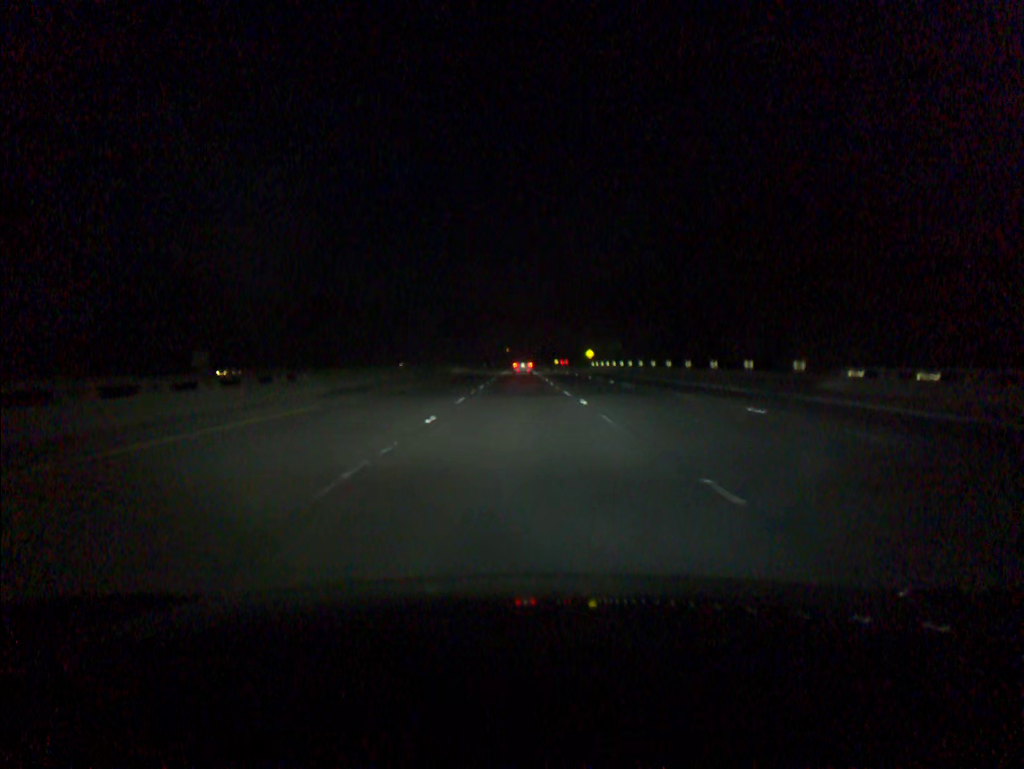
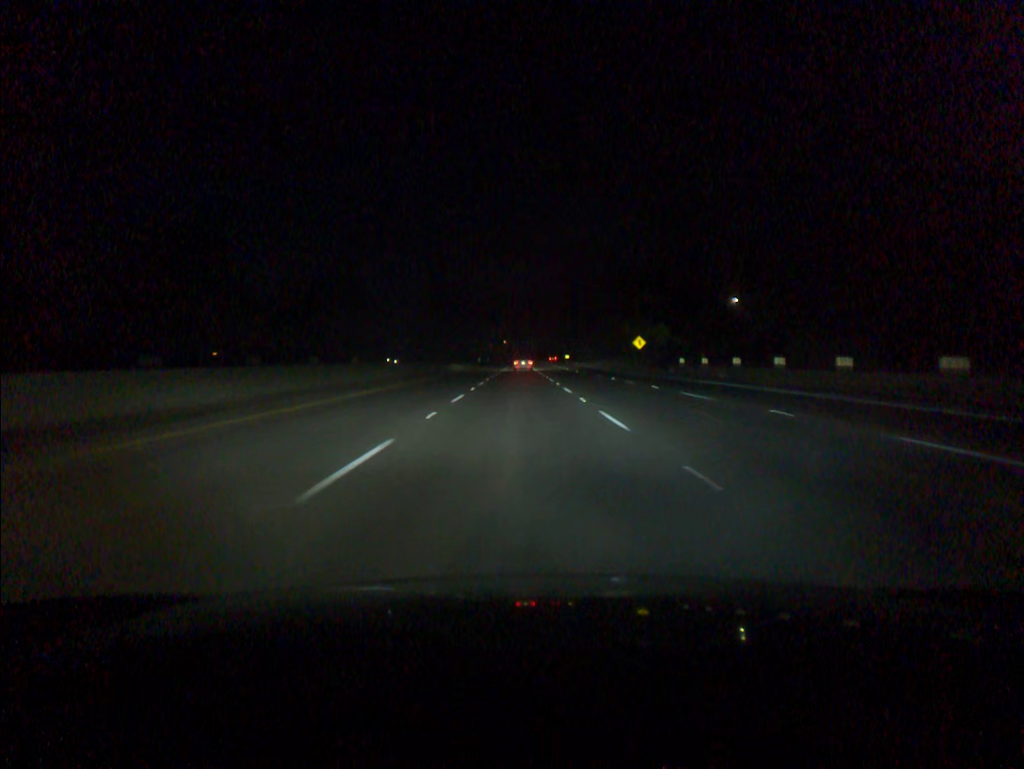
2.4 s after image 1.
(0.0, +73.2) m; 0°
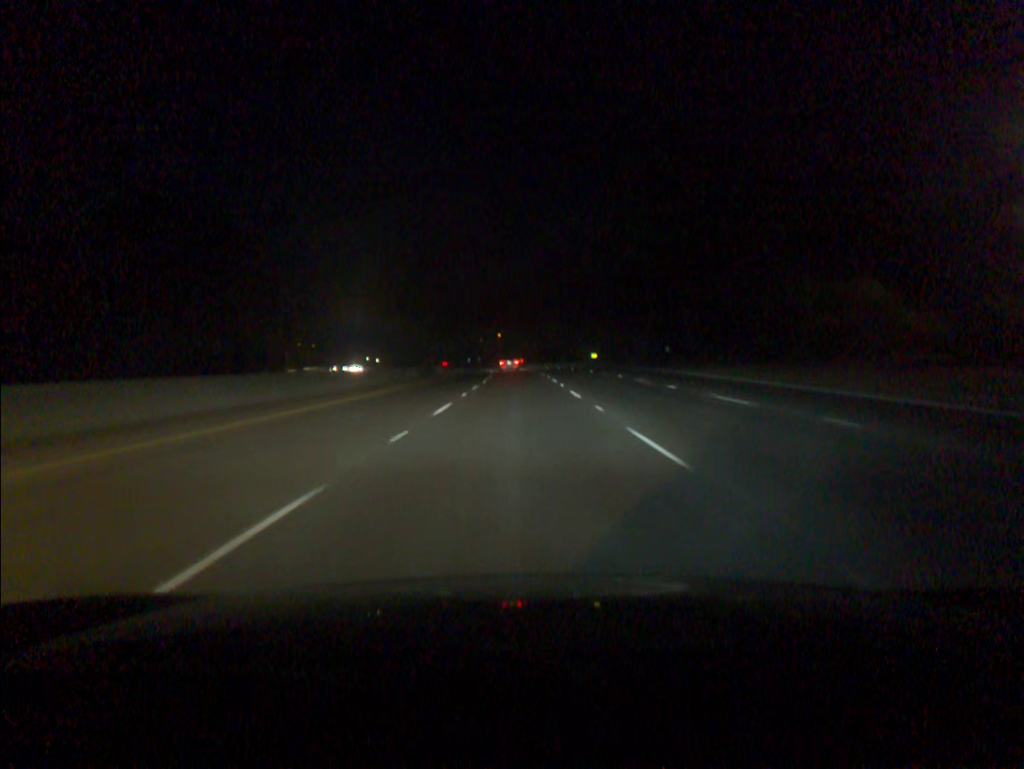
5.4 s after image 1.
(-0.1, +91.8) m; 0°
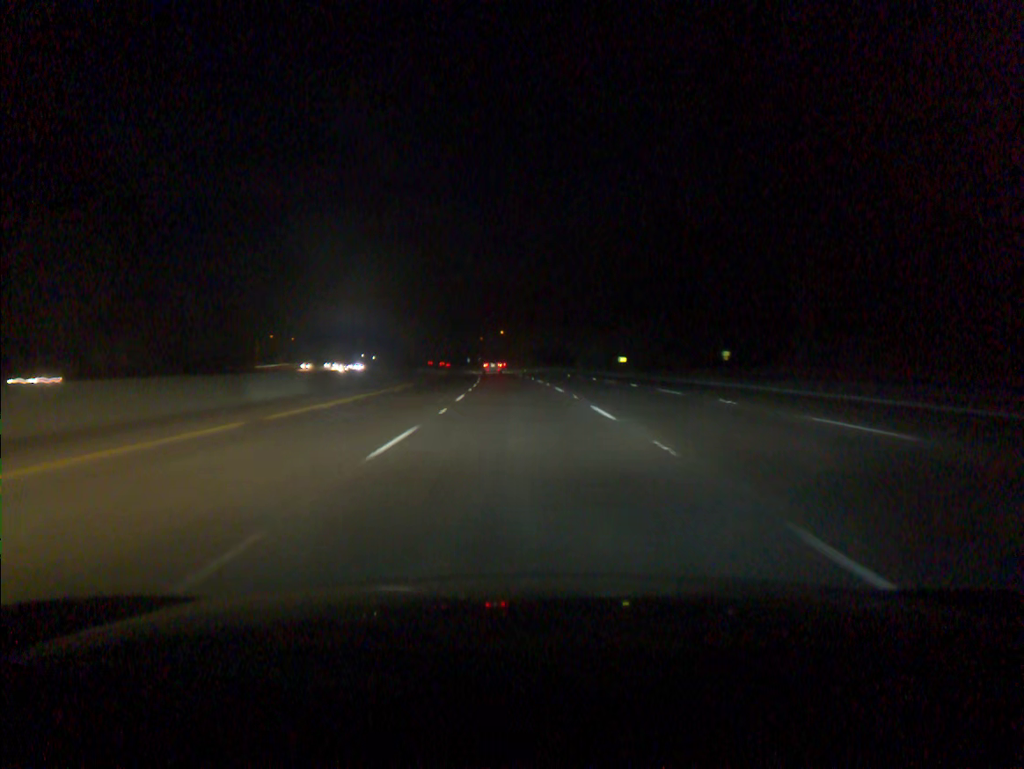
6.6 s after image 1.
(-0.1, +36.7) m; 0°
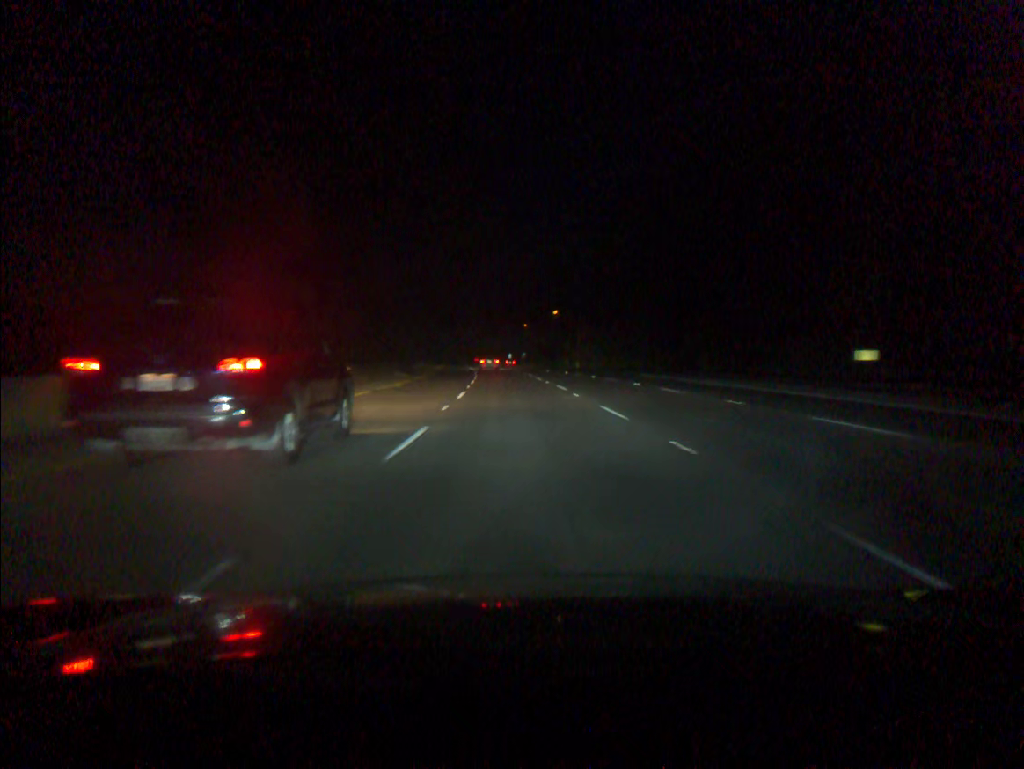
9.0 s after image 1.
(-2.1, +73.1) m; -3°
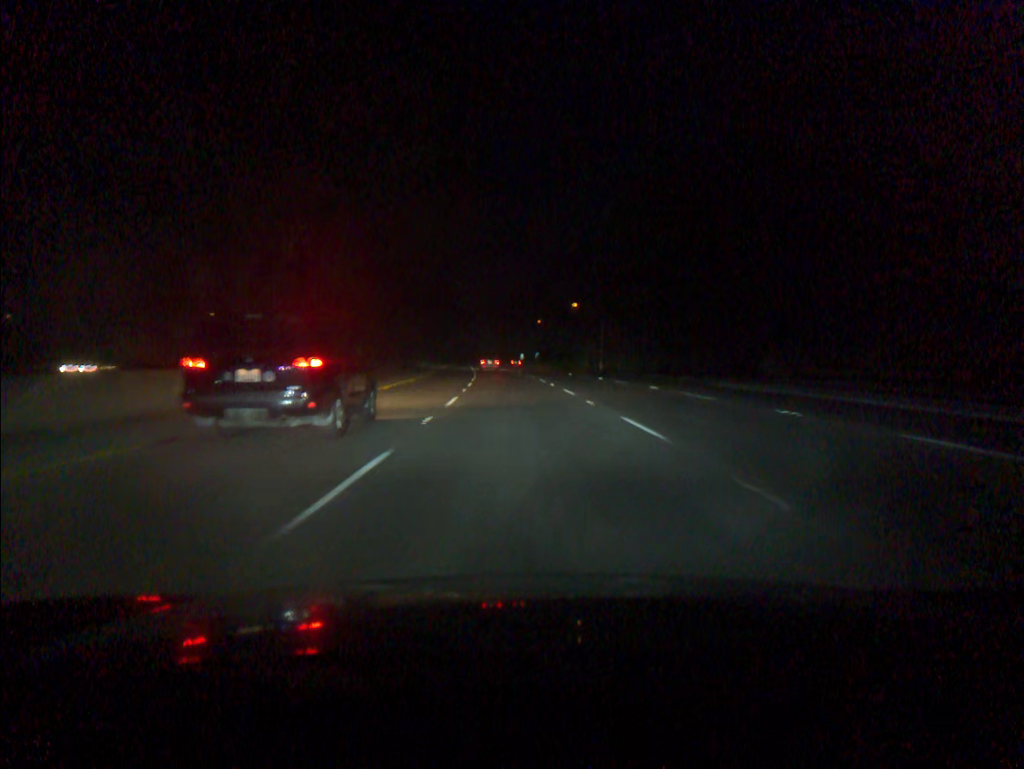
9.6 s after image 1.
(-0.1, +18.3) m; -1°
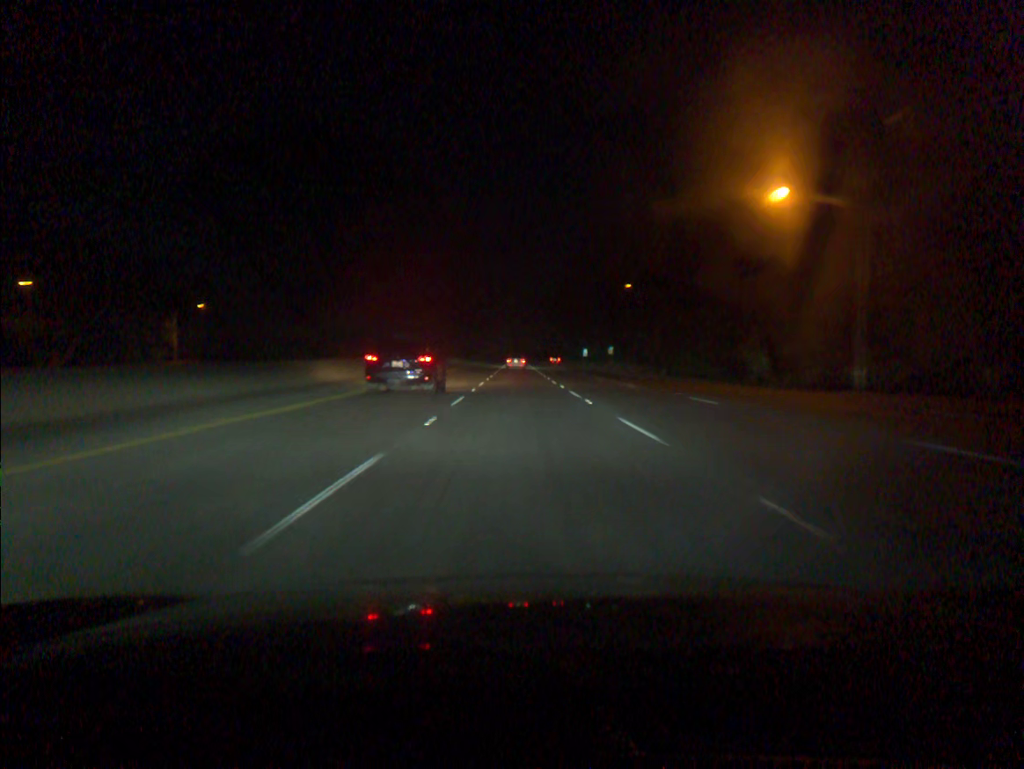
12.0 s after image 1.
(-2.5, +73.3) m; -4°
